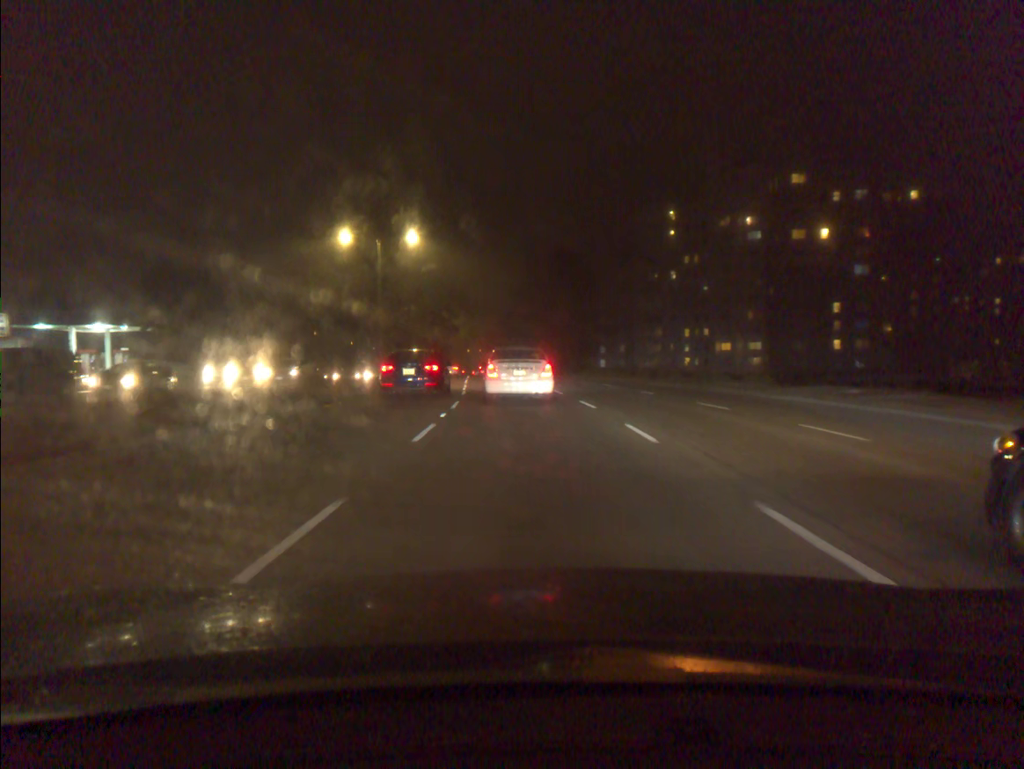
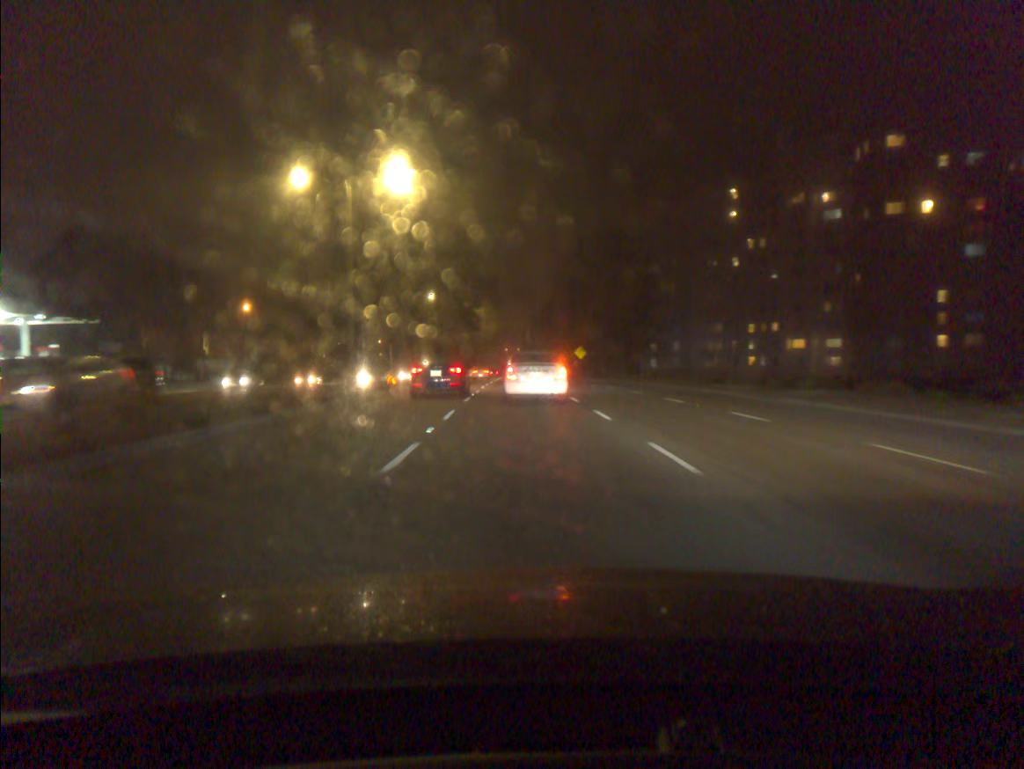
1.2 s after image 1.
(-0.4, +17.6) m; -3°
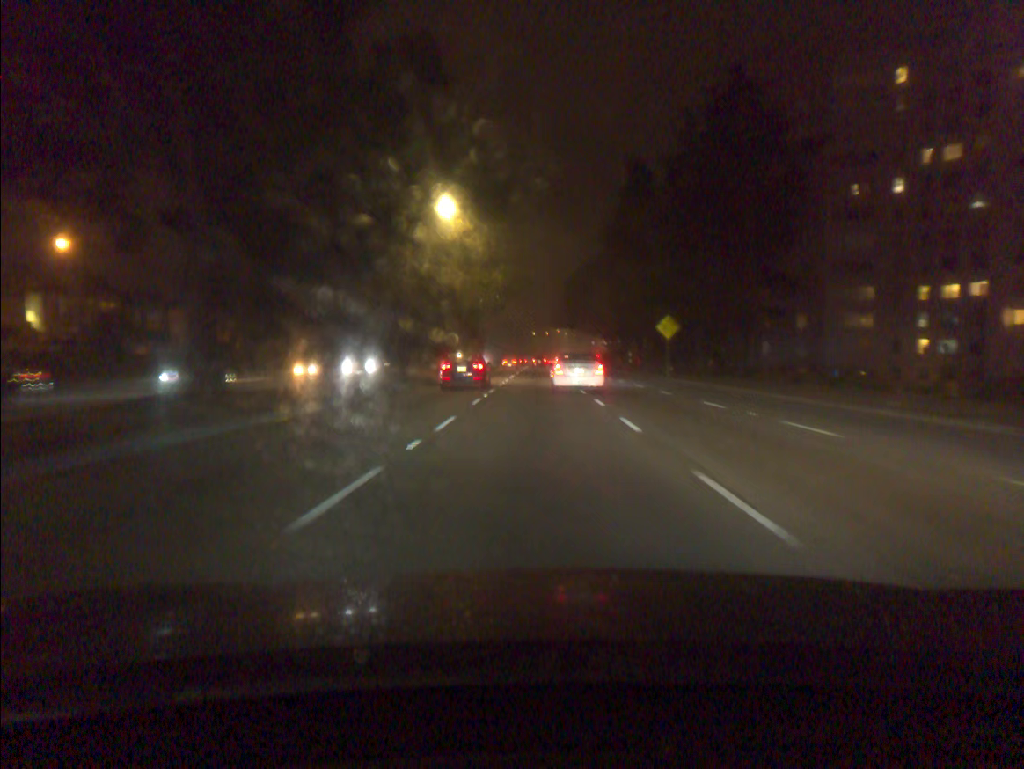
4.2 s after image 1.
(-1.3, +47.3) m; -2°
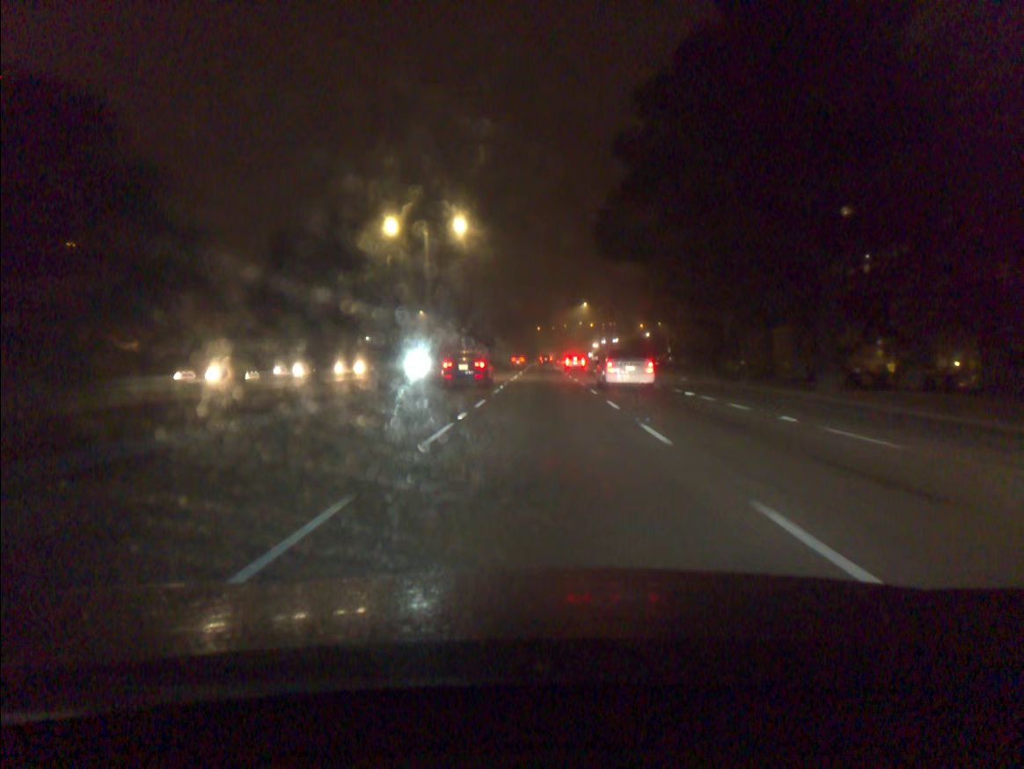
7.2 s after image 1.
(-0.2, +53.7) m; 0°
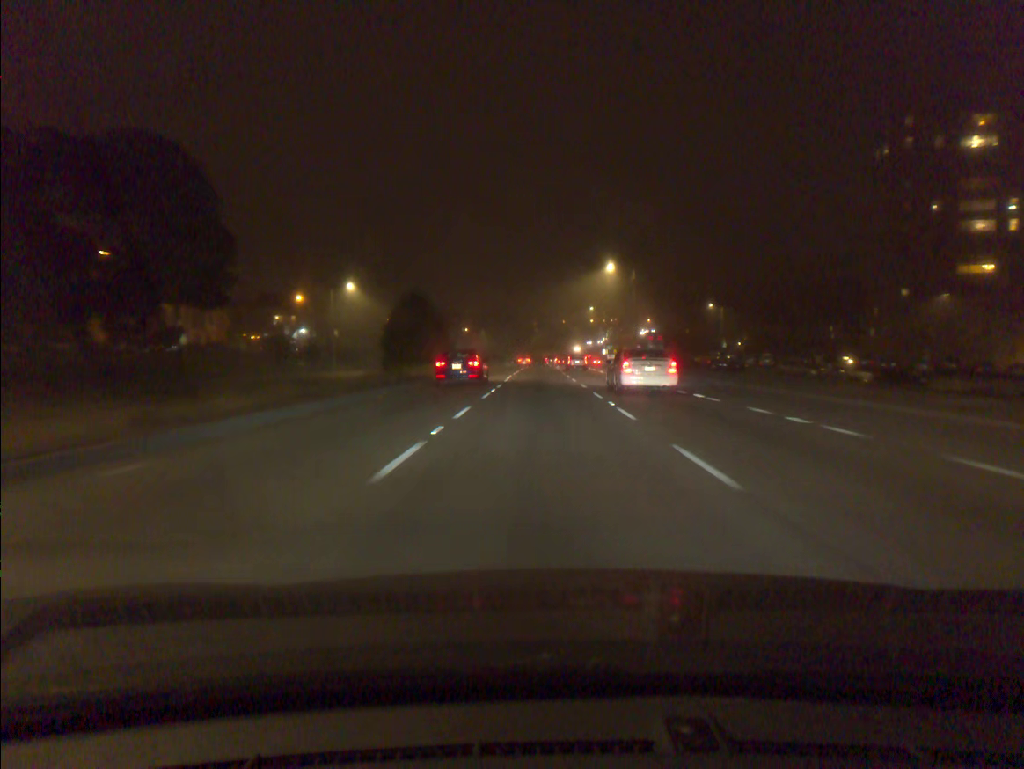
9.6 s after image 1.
(0.0, +47.7) m; 0°
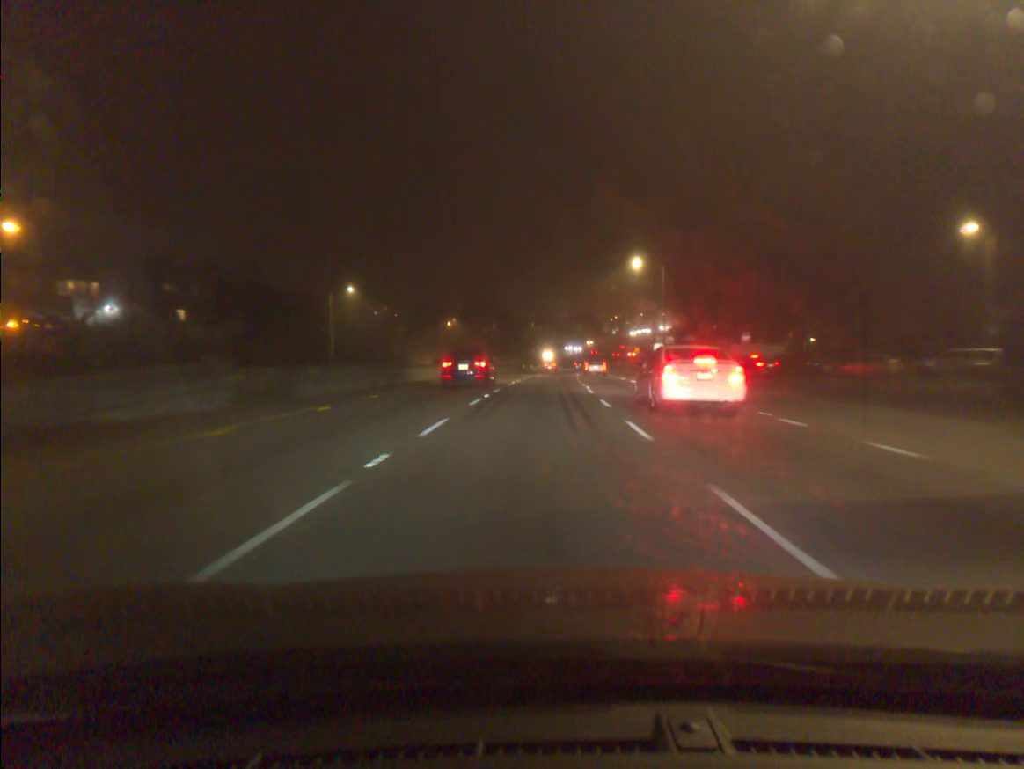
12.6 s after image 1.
(+0.2, +62.6) m; 0°
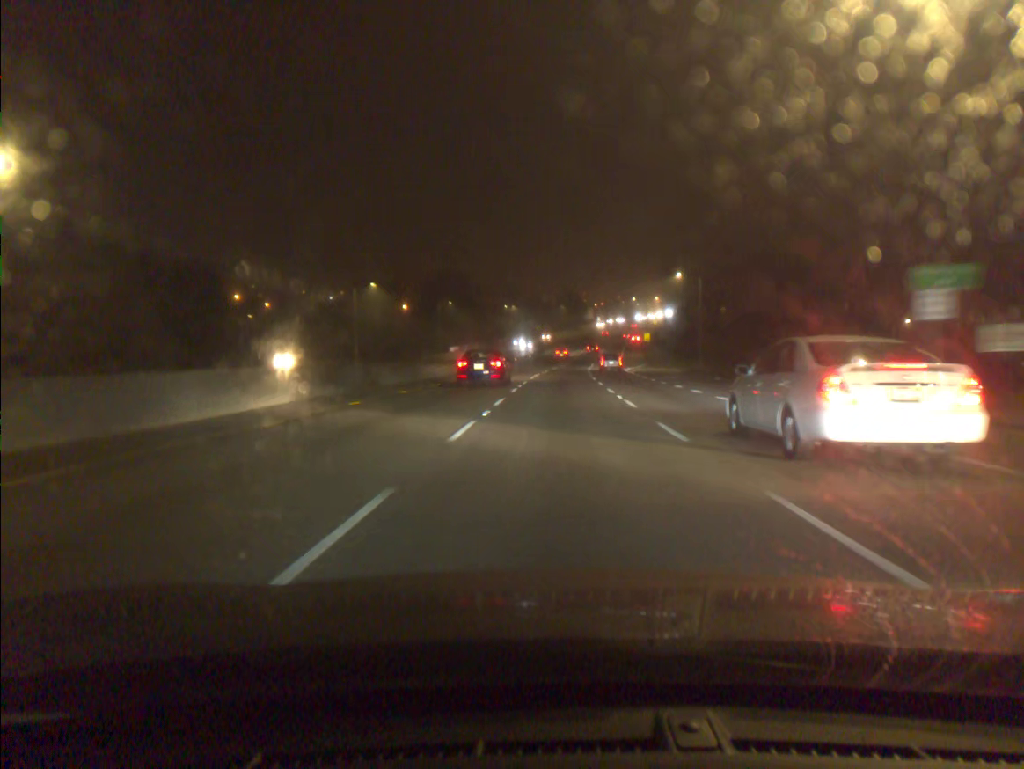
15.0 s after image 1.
(+0.6, +51.9) m; +2°
